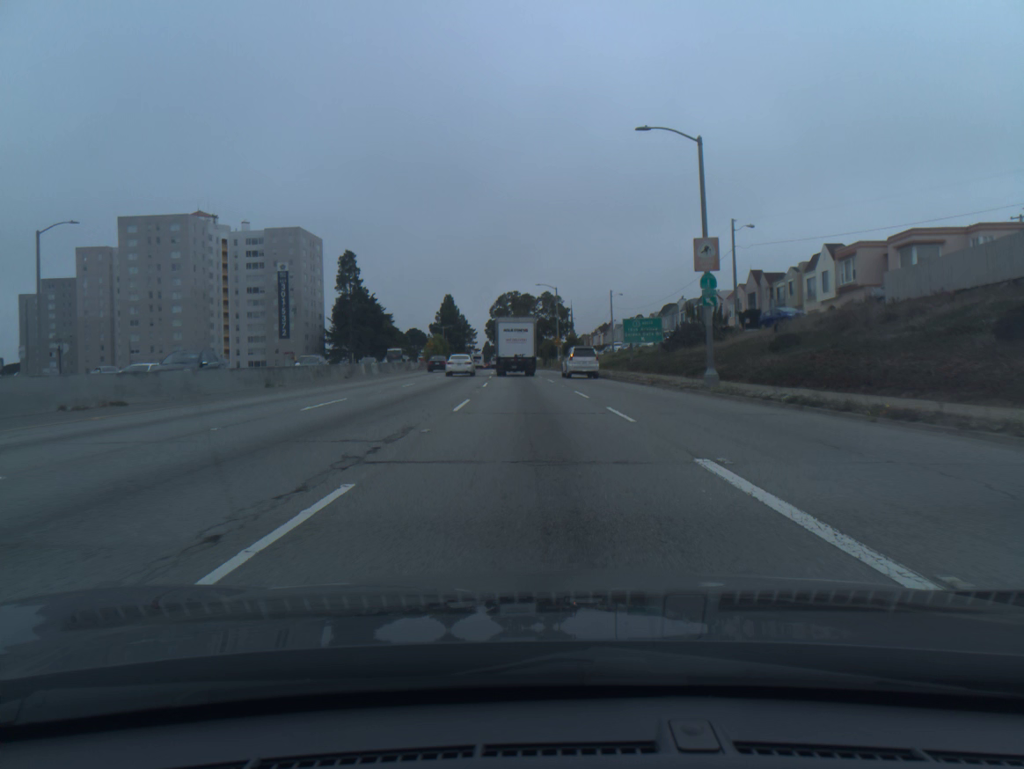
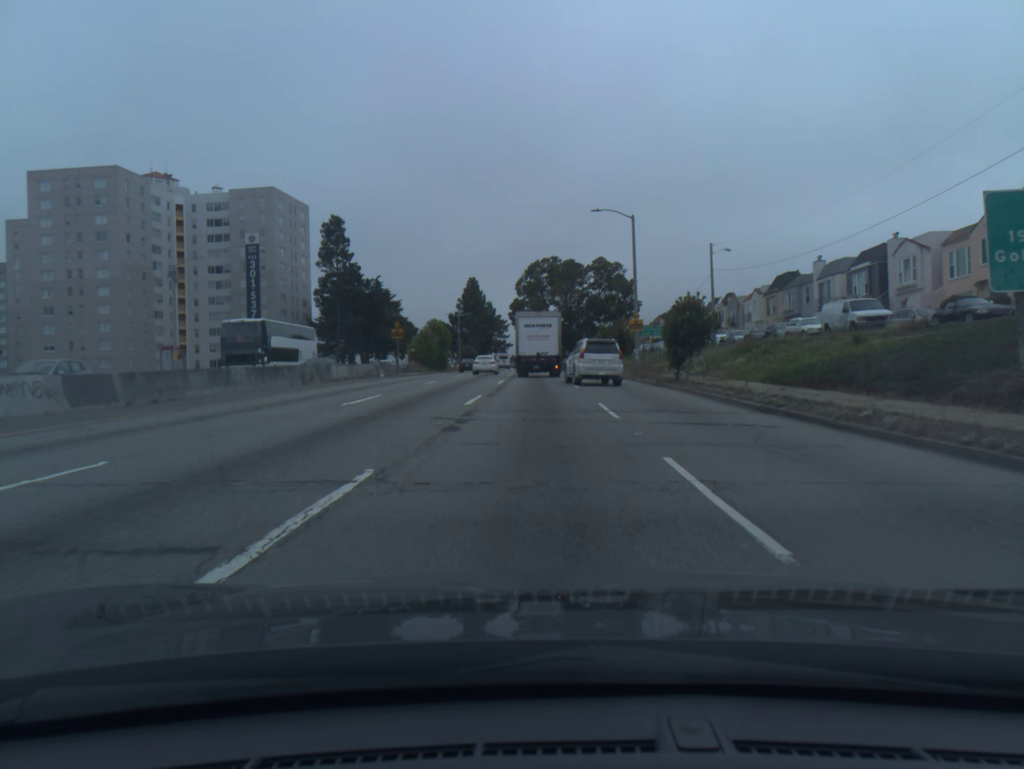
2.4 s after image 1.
(-1.1, +43.6) m; -3°
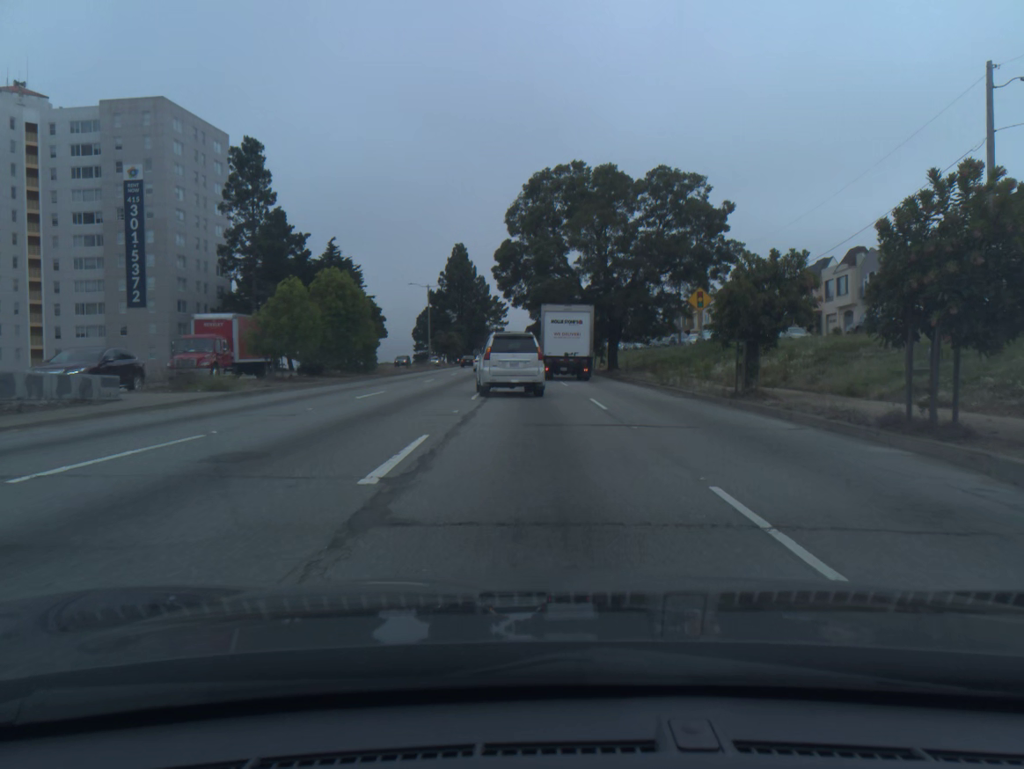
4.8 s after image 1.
(-0.2, +41.2) m; 0°
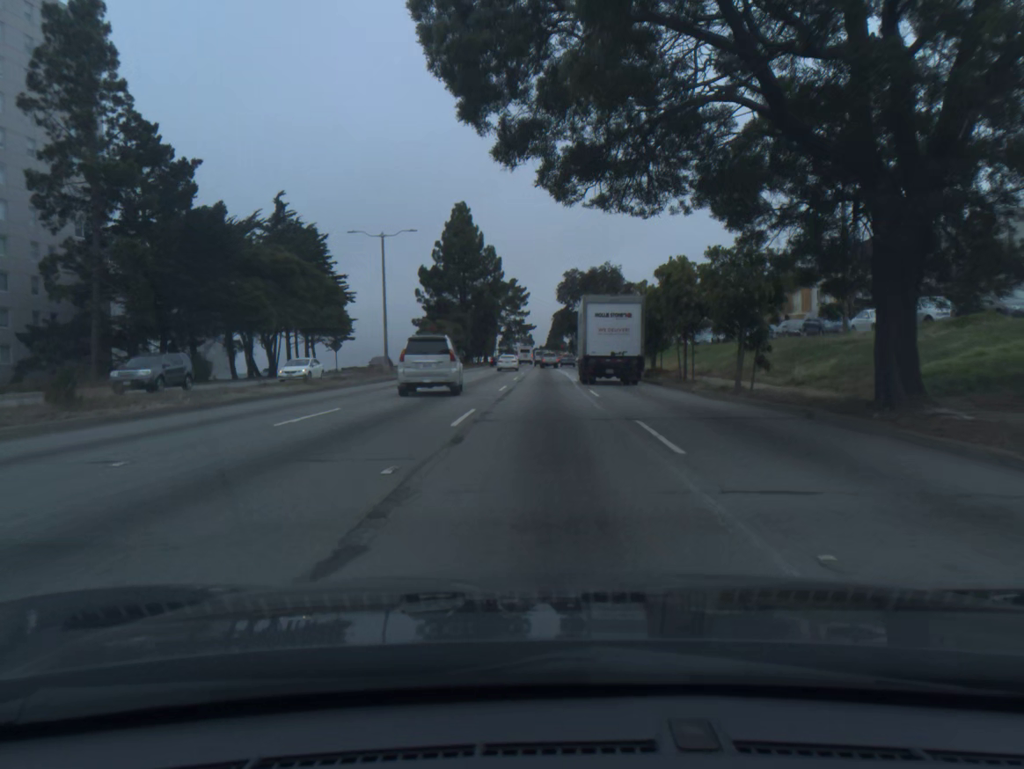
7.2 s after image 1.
(-0.6, +38.0) m; -2°
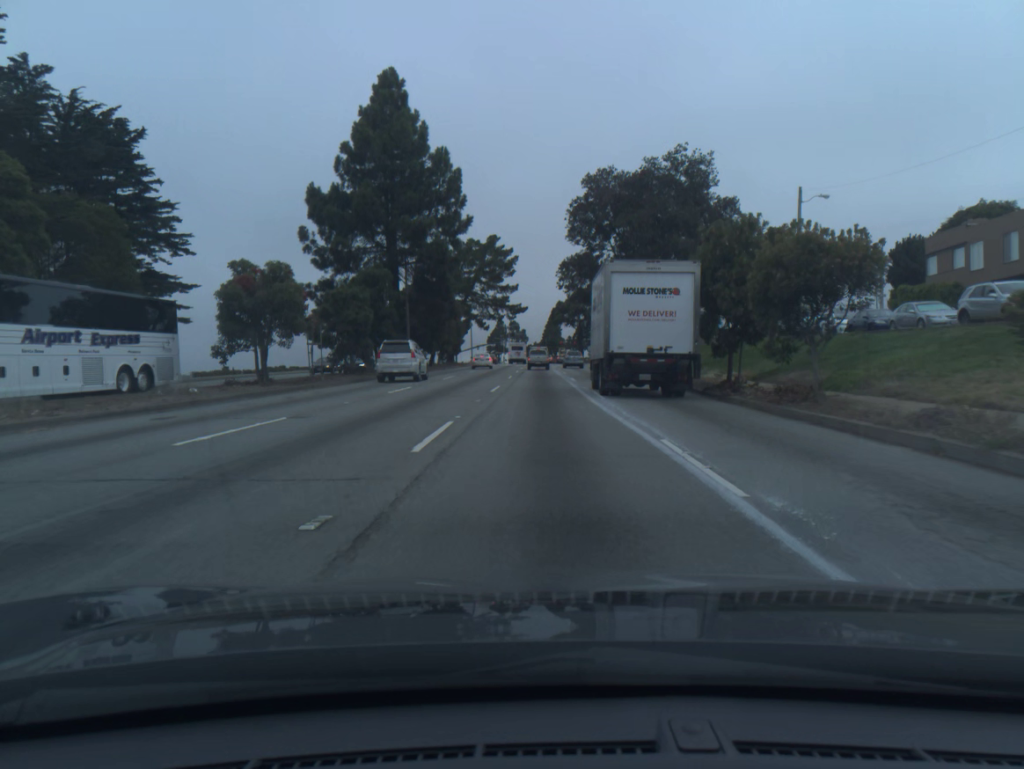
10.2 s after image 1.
(0.0, +47.3) m; 0°
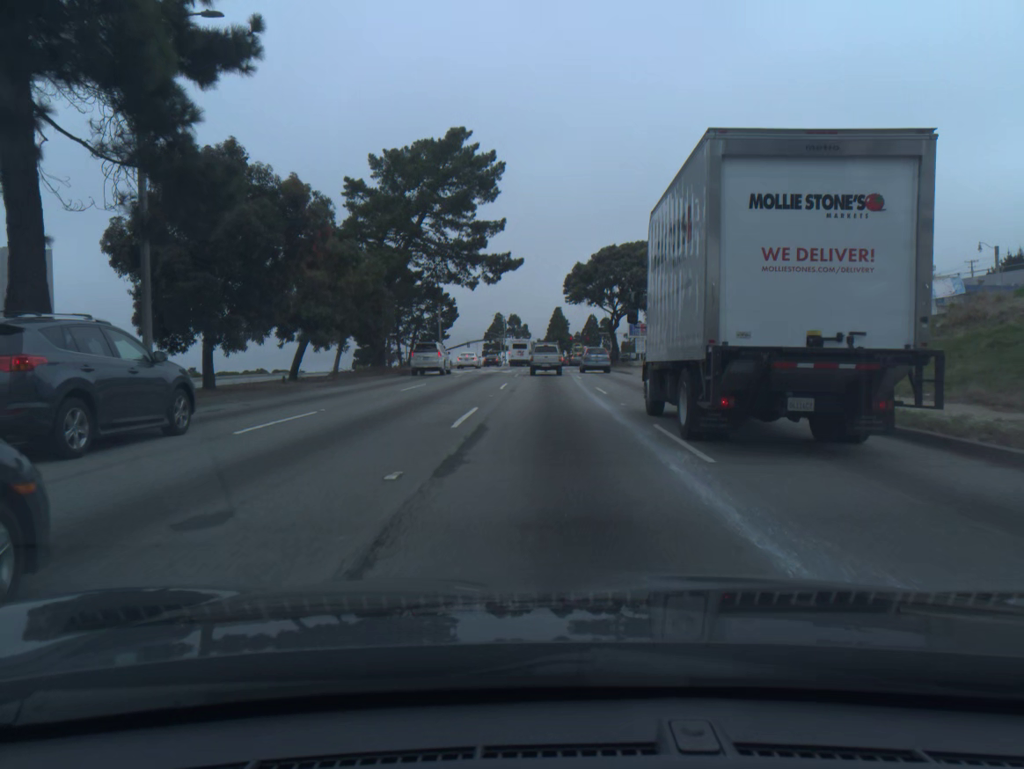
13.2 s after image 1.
(-0.3, +42.0) m; 0°
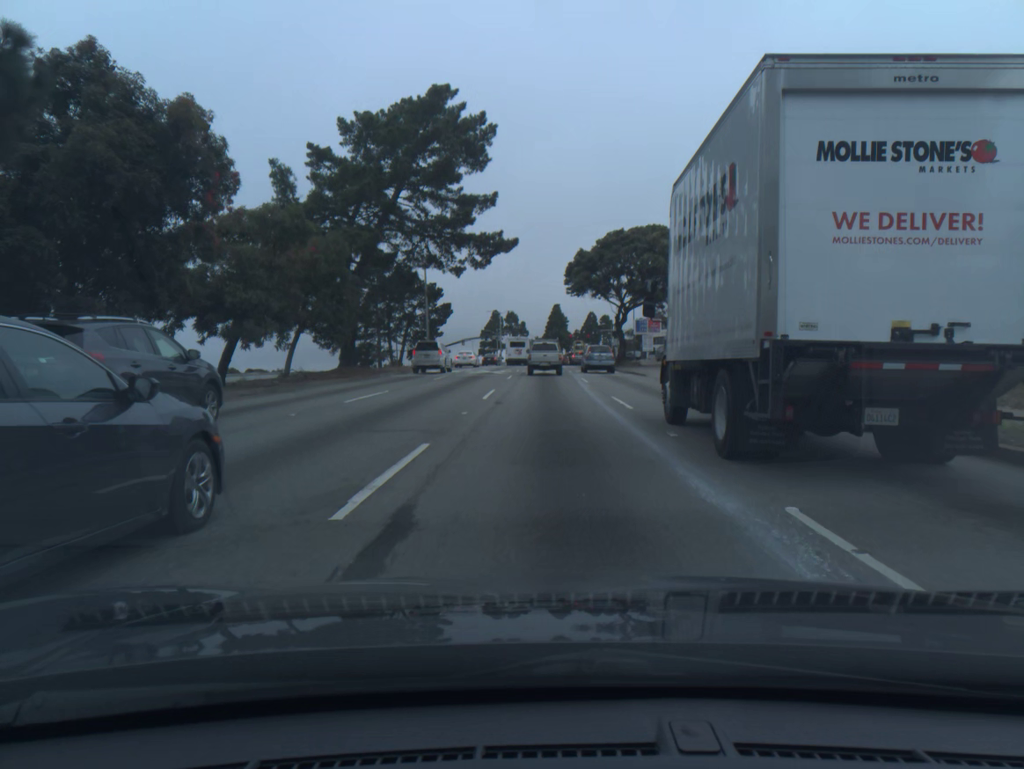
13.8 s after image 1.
(0.0, +7.2) m; 0°
